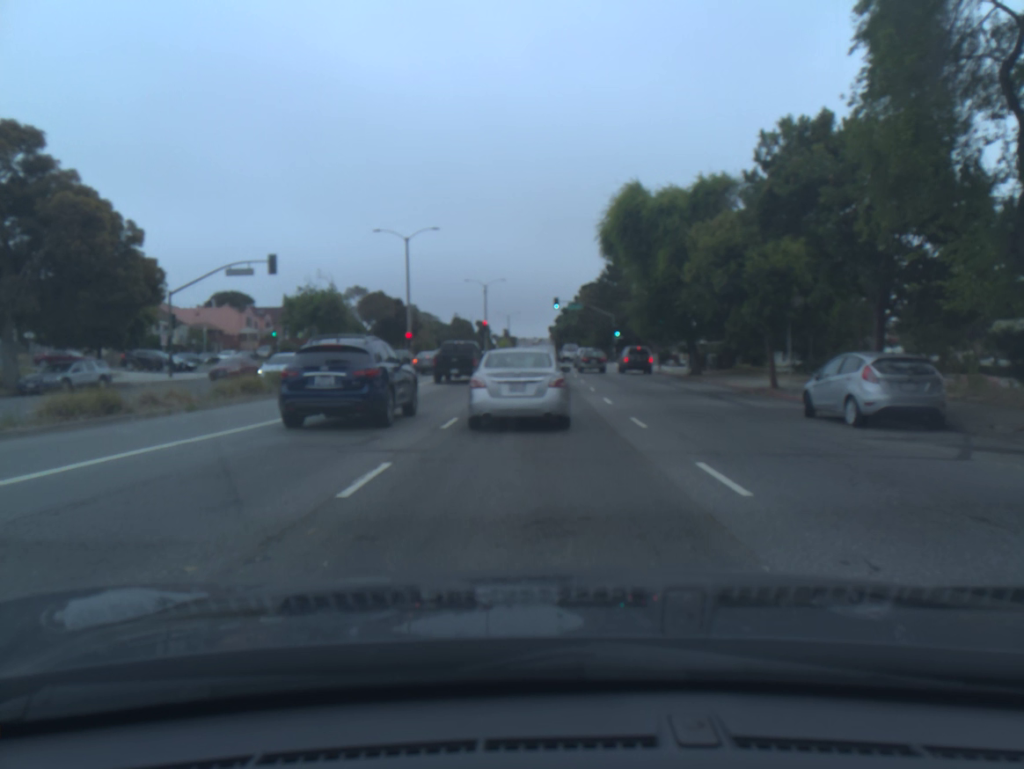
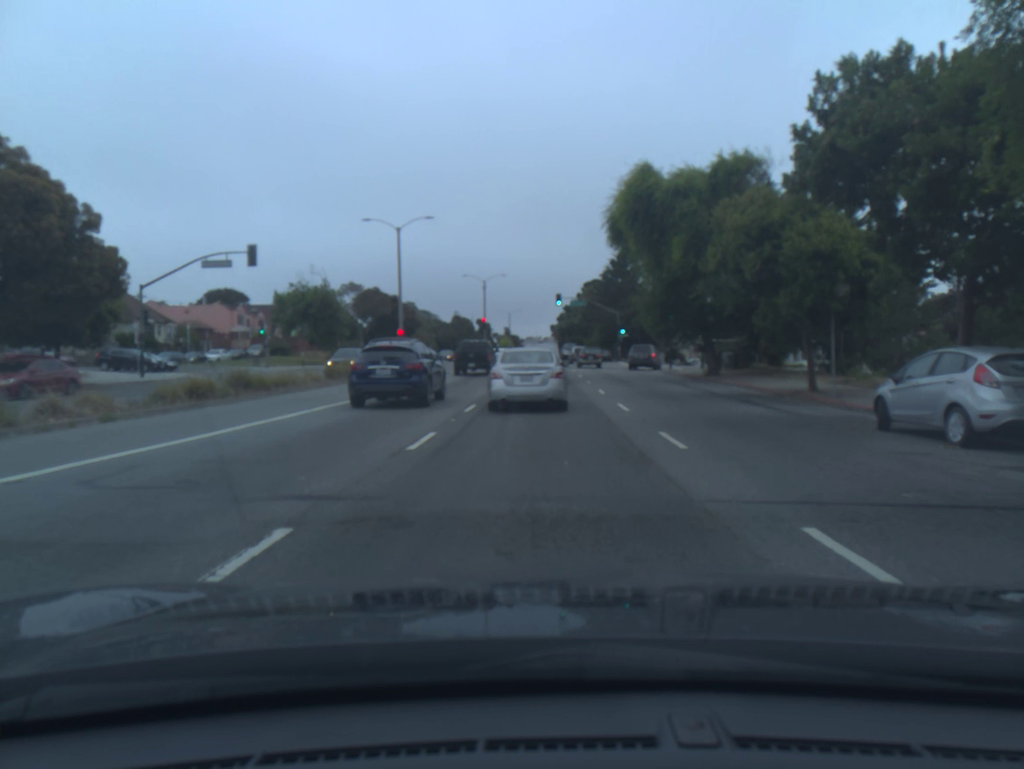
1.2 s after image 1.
(0.0, +3.6) m; 0°
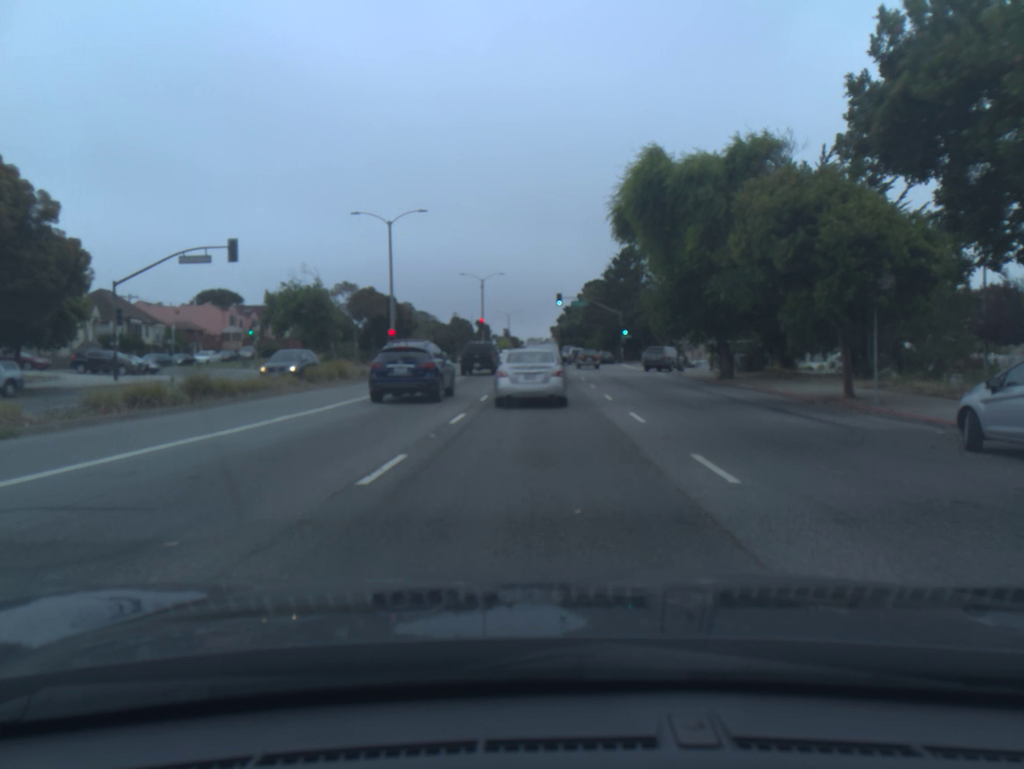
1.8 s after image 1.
(0.0, +2.8) m; 0°
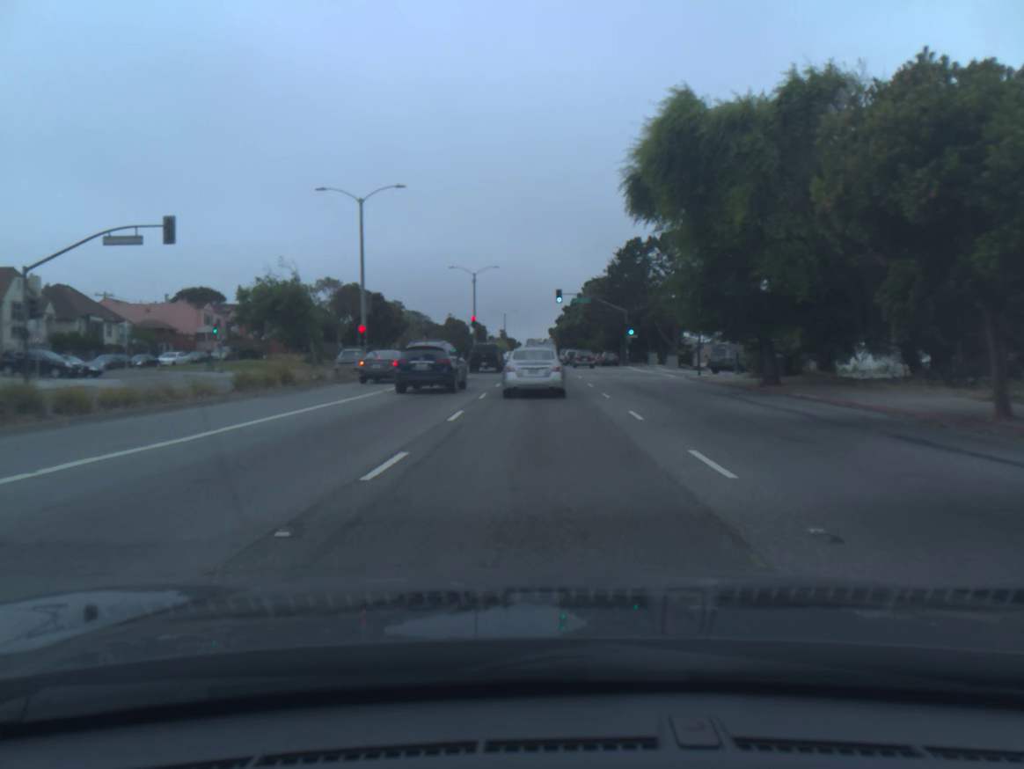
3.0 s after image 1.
(0.0, +7.0) m; +1°
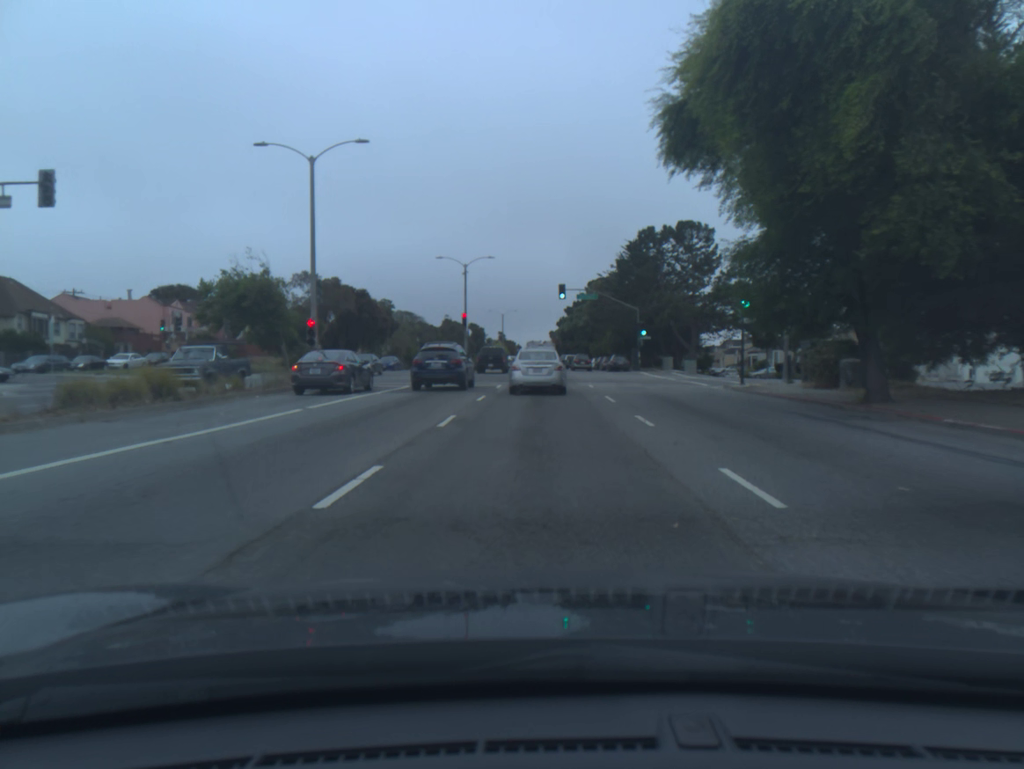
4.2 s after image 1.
(0.0, +8.8) m; 0°
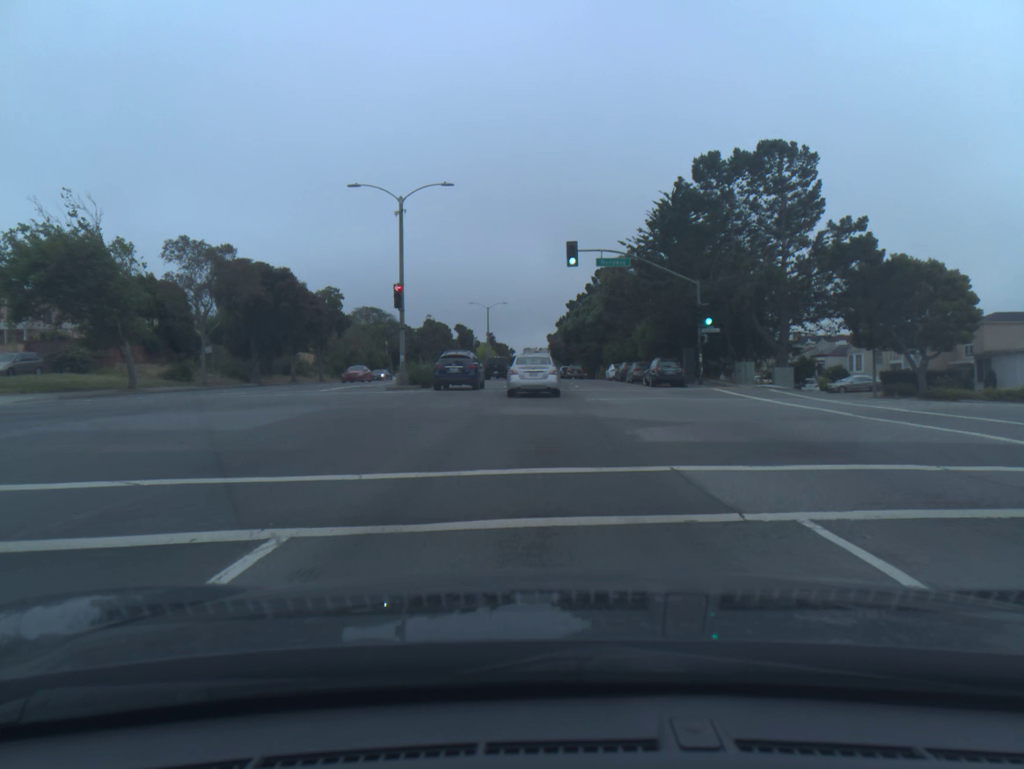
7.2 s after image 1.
(-0.1, +26.8) m; 0°
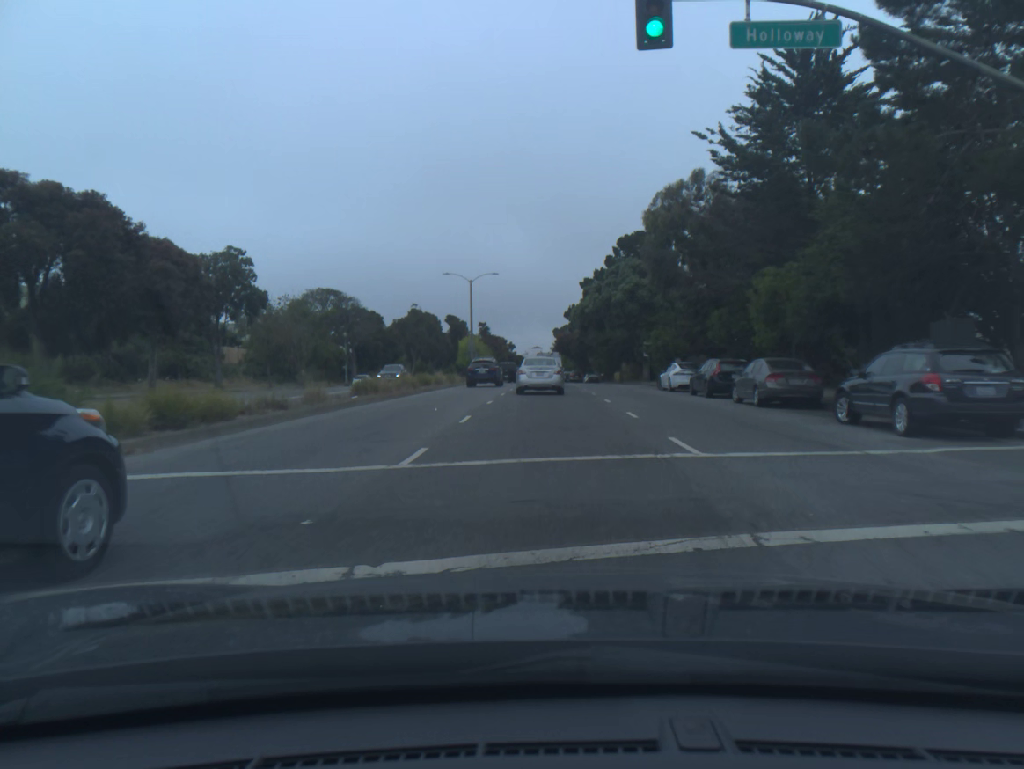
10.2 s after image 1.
(0.0, +28.8) m; 0°
